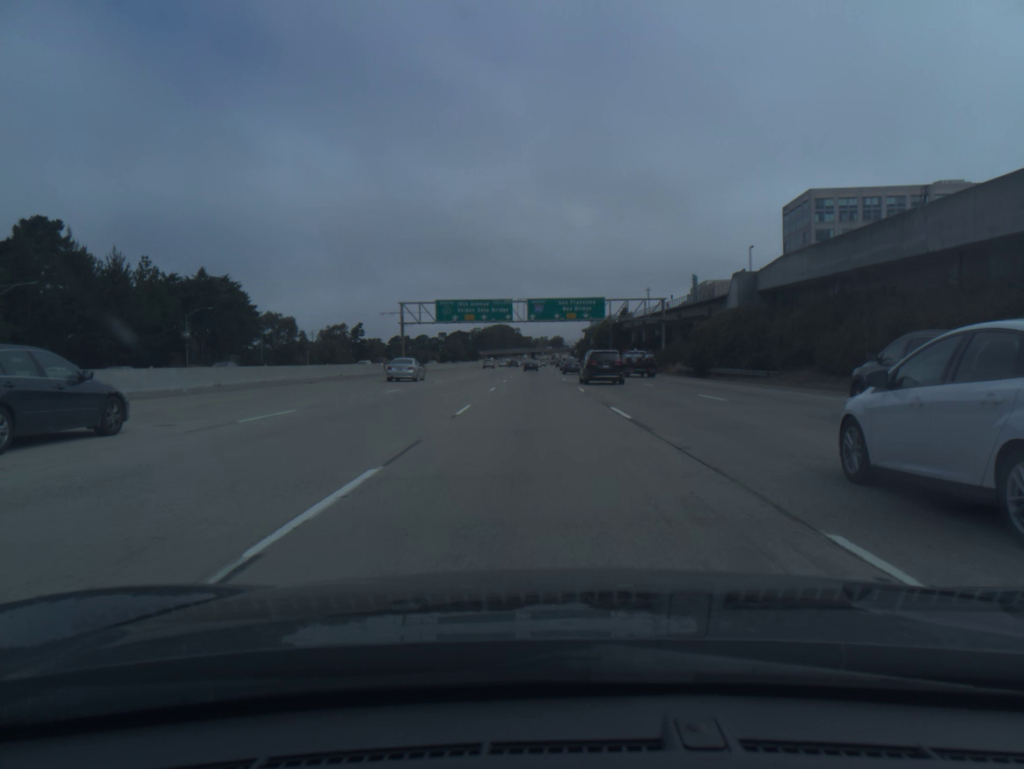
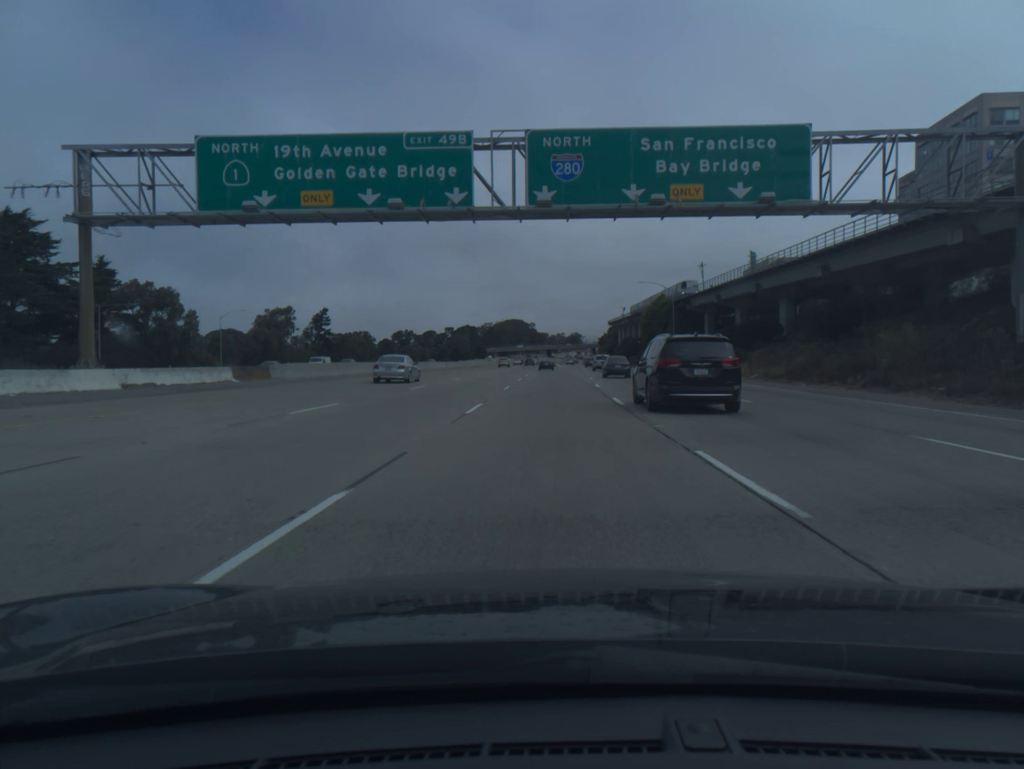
(-1.0, +71.9) m; -1°
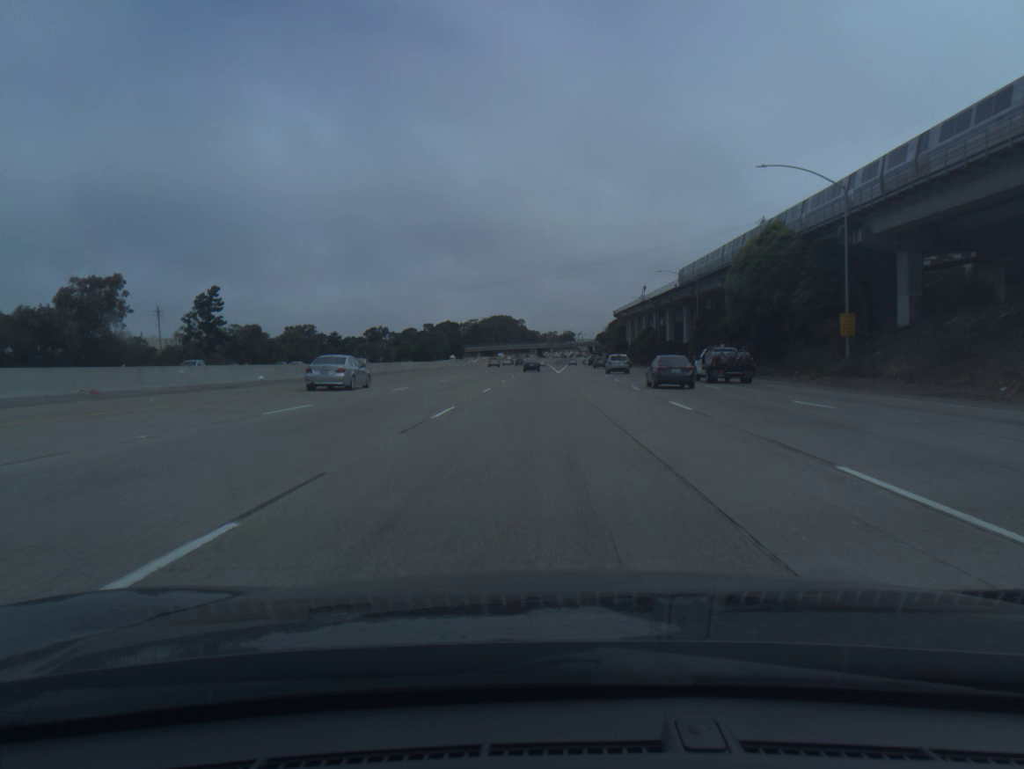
(+0.9, +72.7) m; +1°
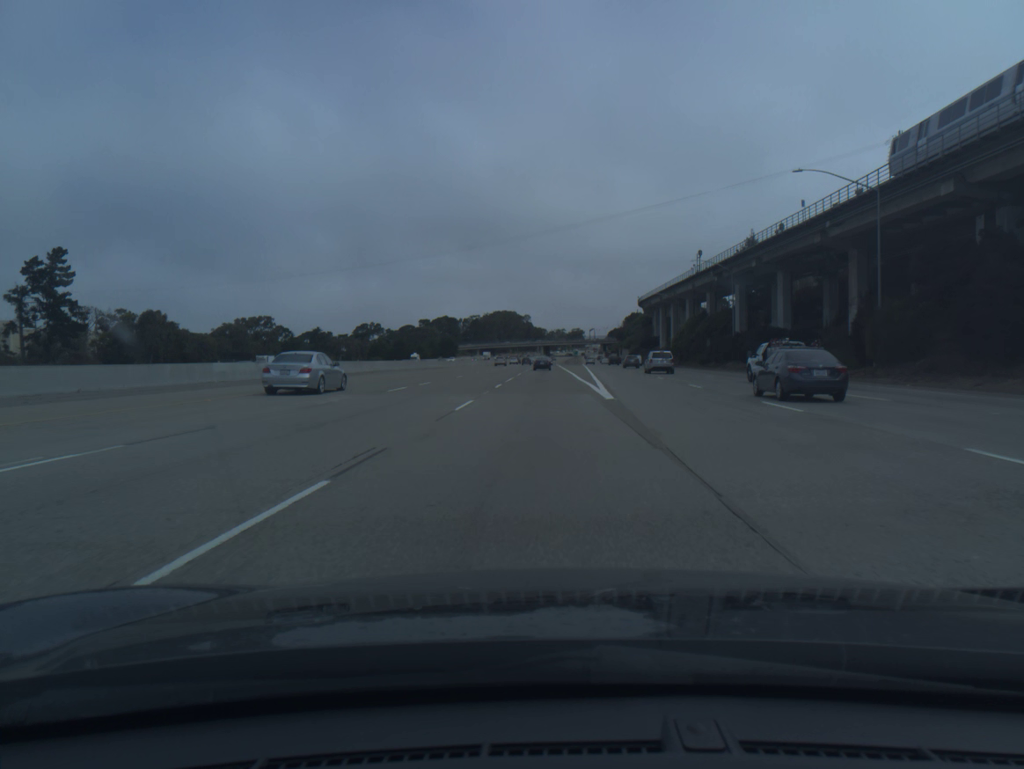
(-0.4, +55.1) m; -1°
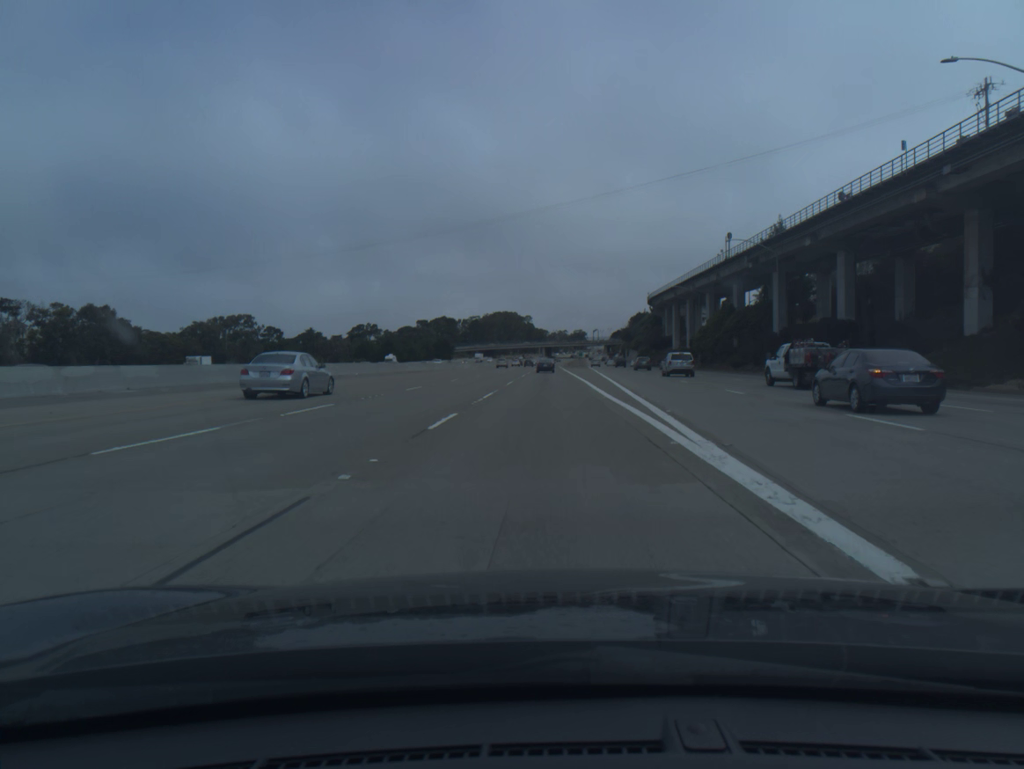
(0.0, +18.5) m; 0°
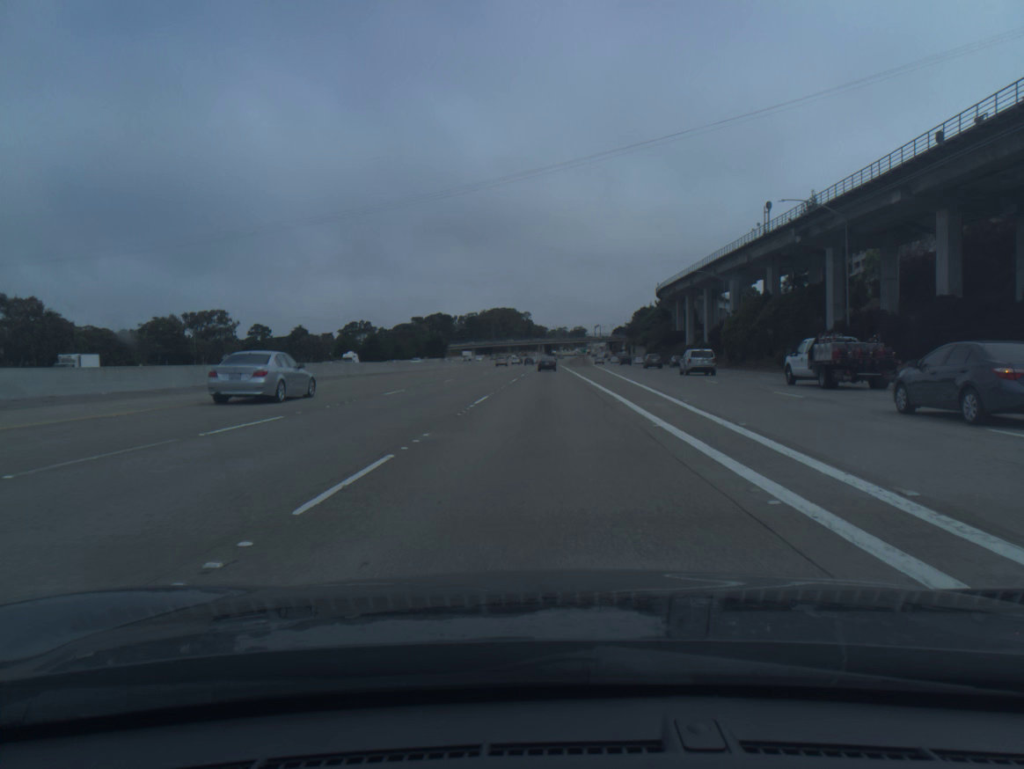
(0.0, +18.5) m; 0°
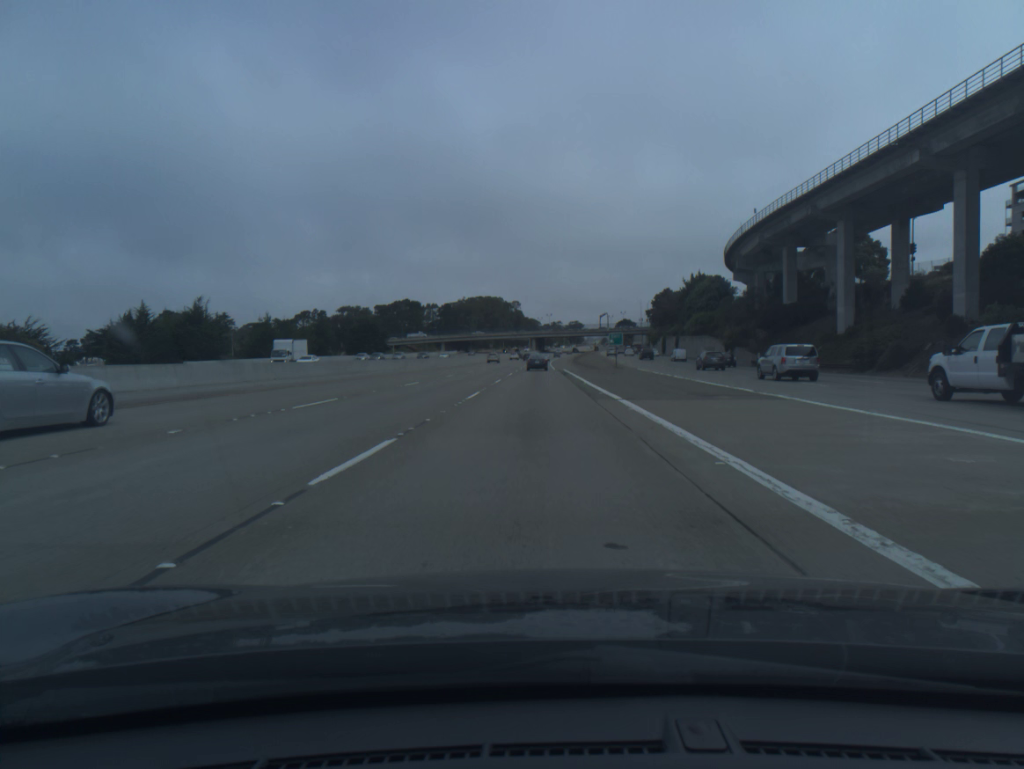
(+0.5, +92.2) m; 0°
